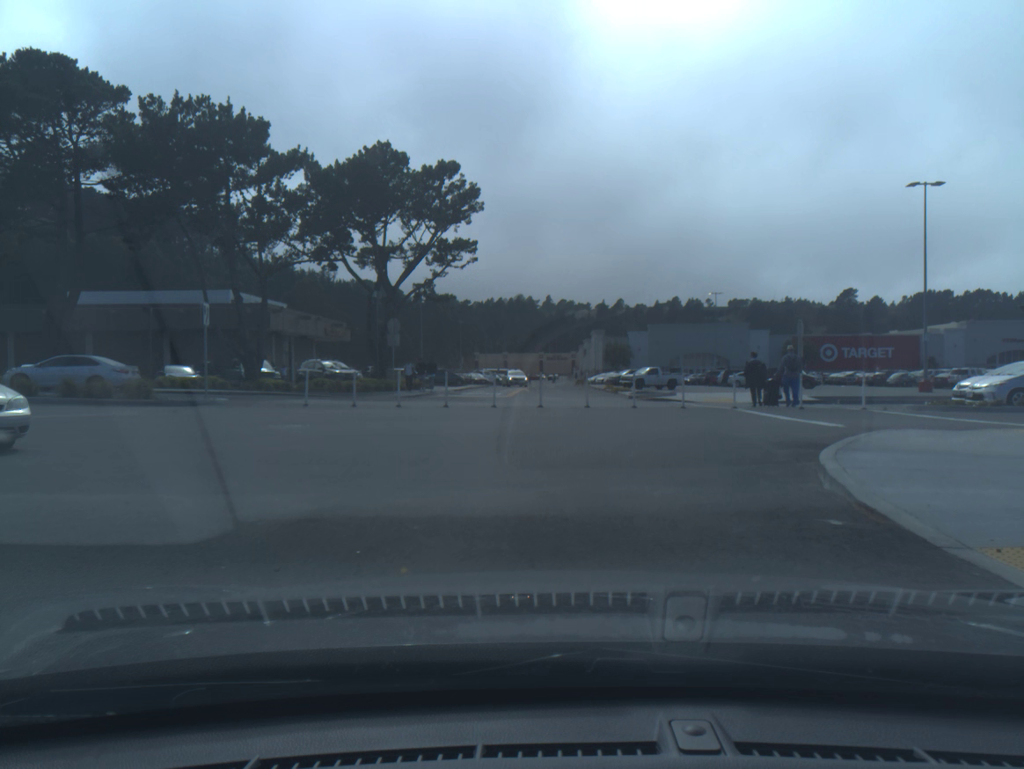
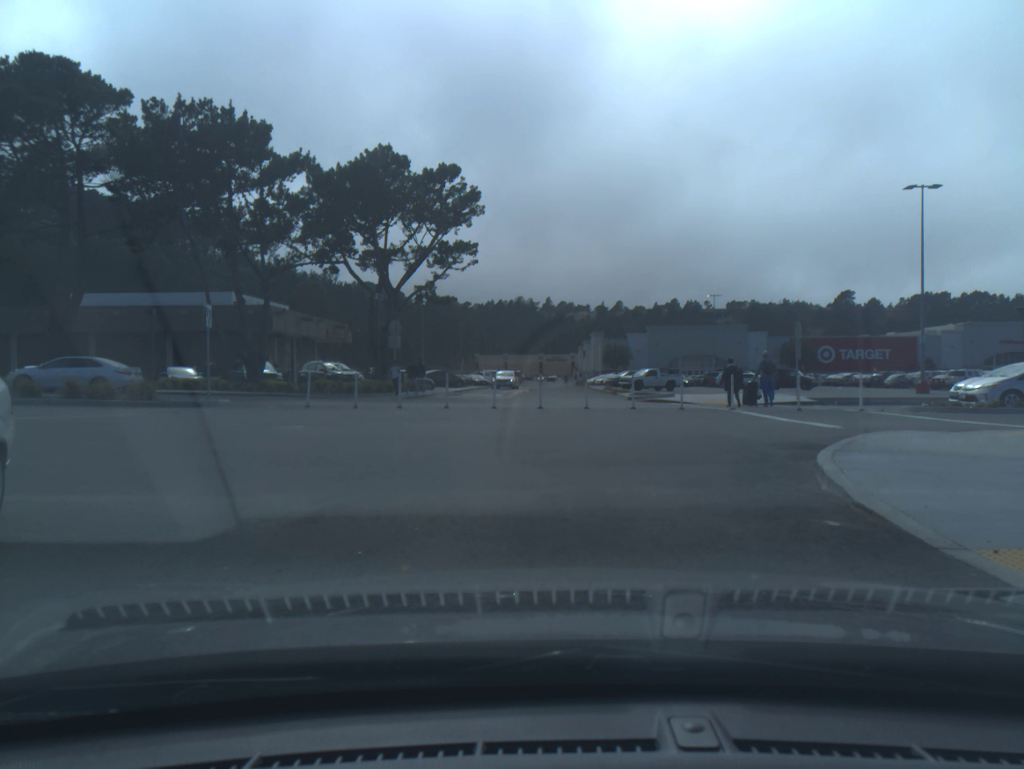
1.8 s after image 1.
(0.0, 0.0) m; 0°
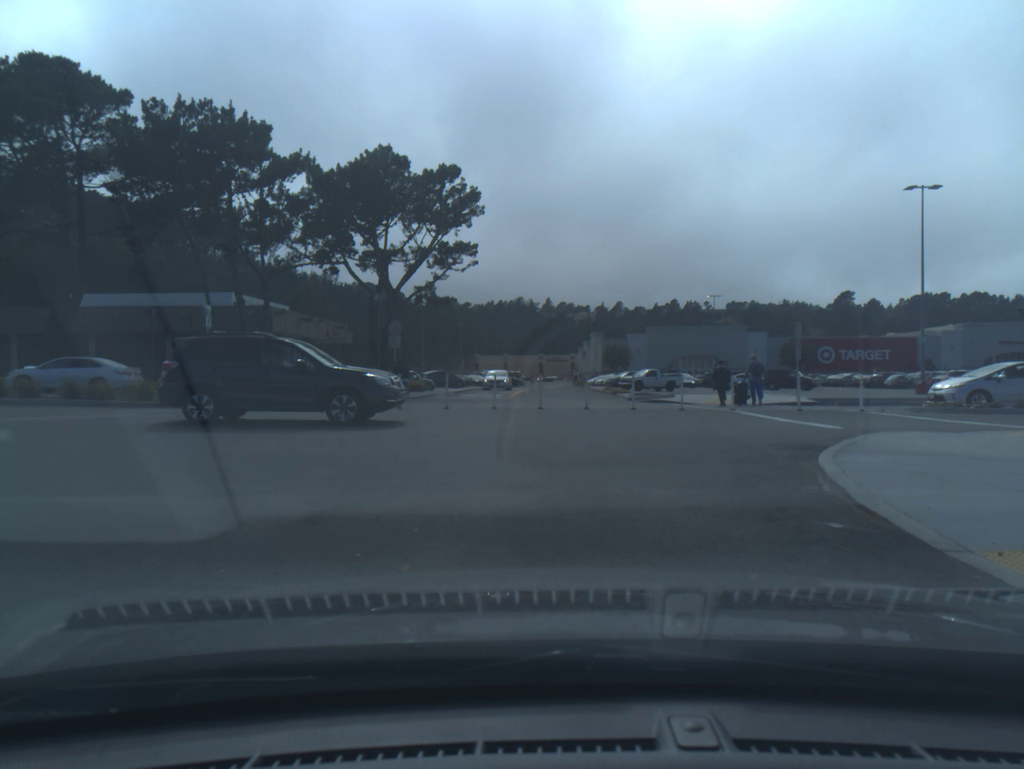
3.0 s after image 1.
(0.0, 0.0) m; 0°
